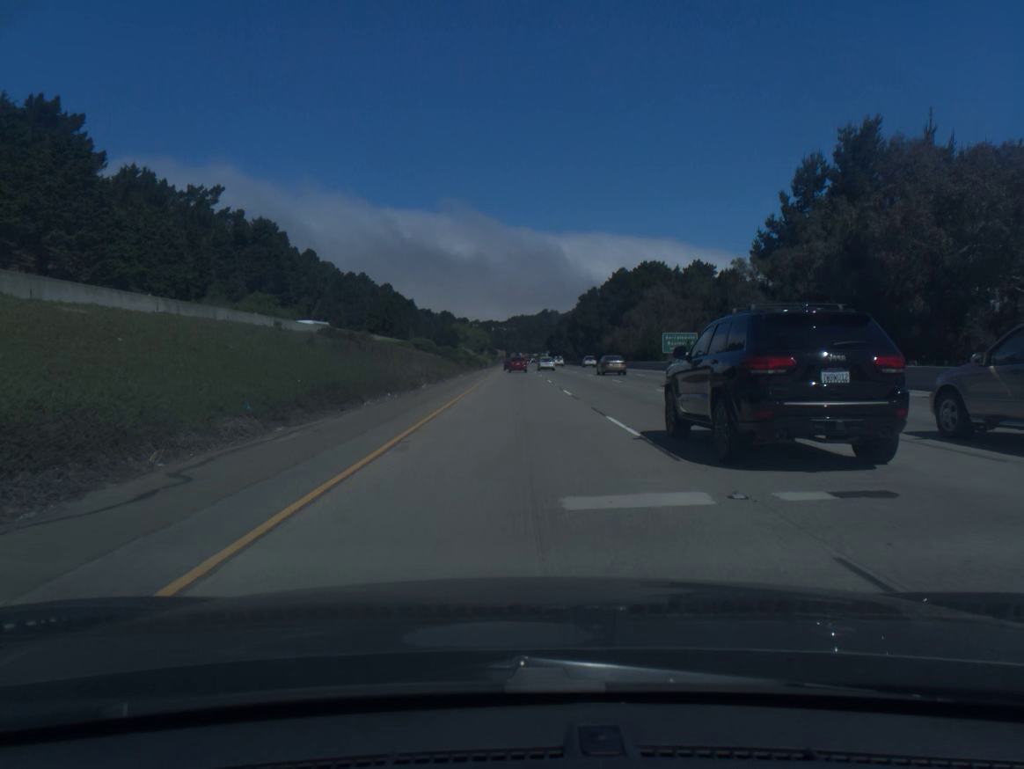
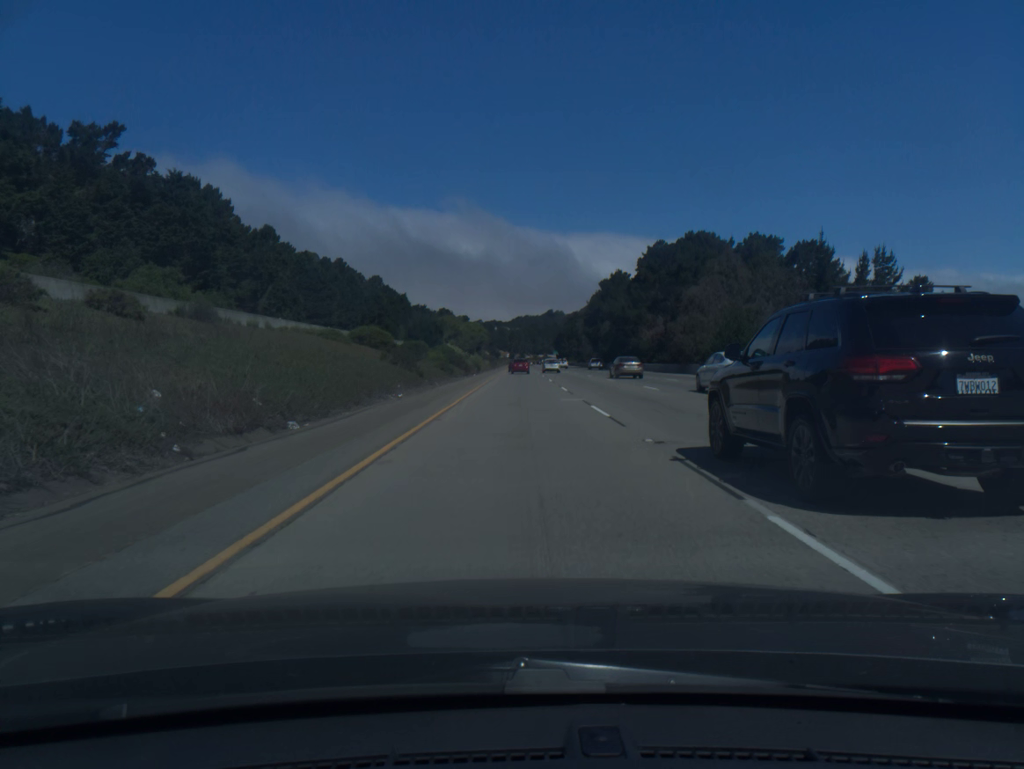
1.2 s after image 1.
(-0.1, +39.3) m; 0°
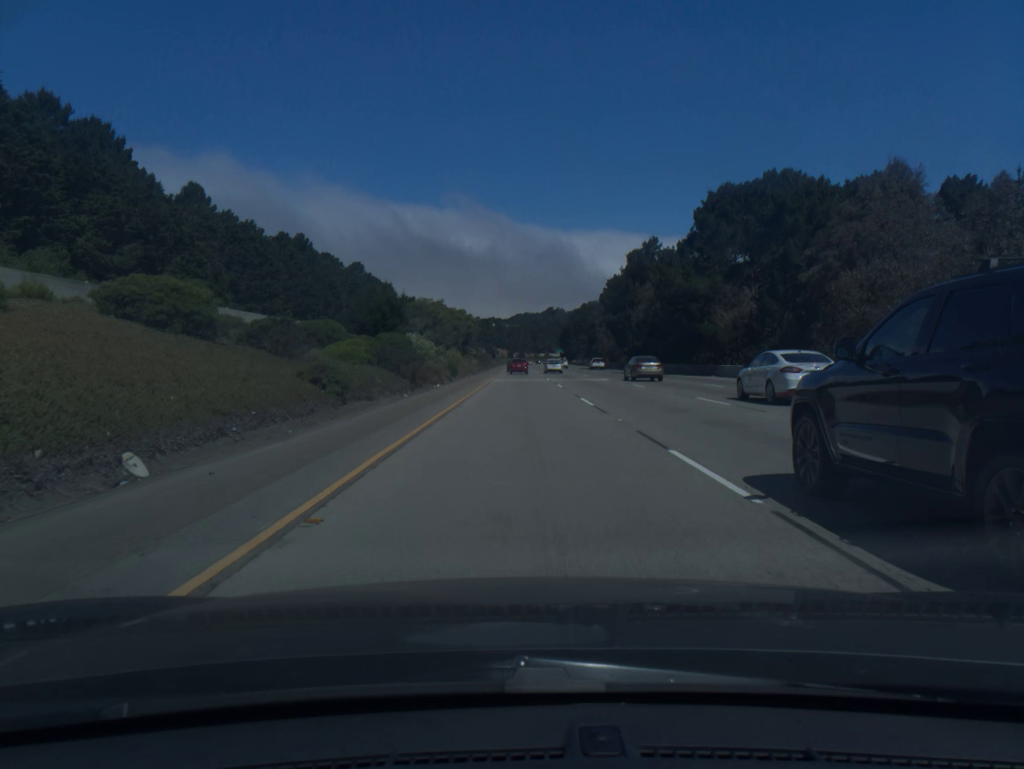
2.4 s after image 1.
(0.0, +39.4) m; 0°
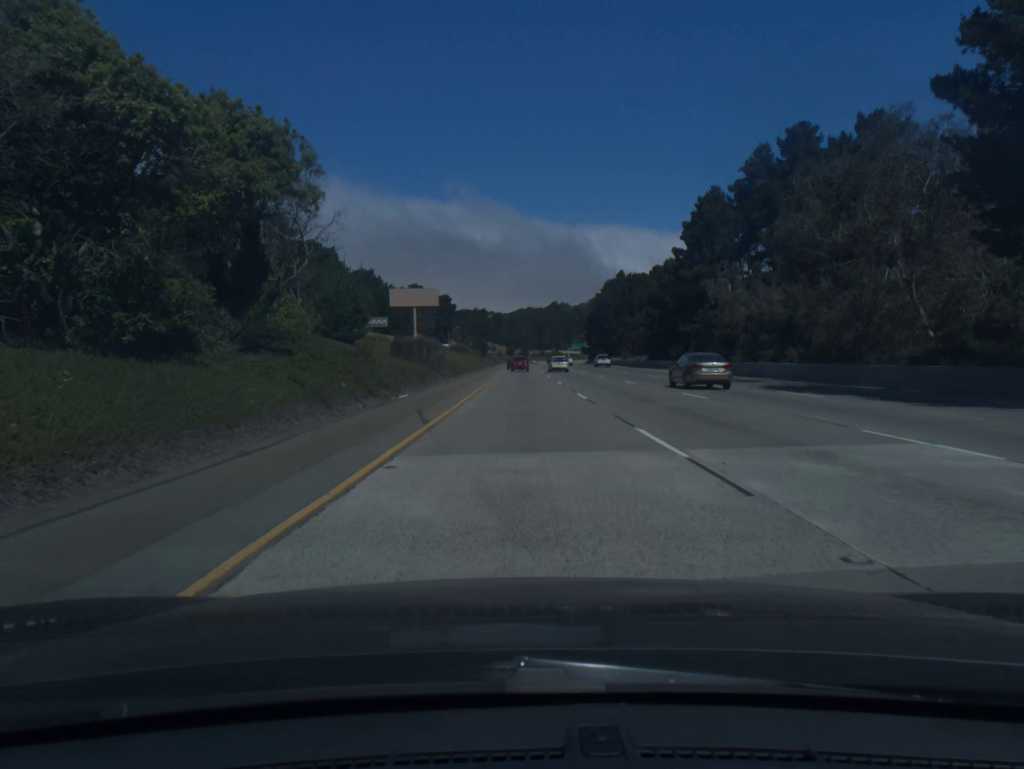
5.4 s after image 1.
(+0.2, +99.1) m; 0°
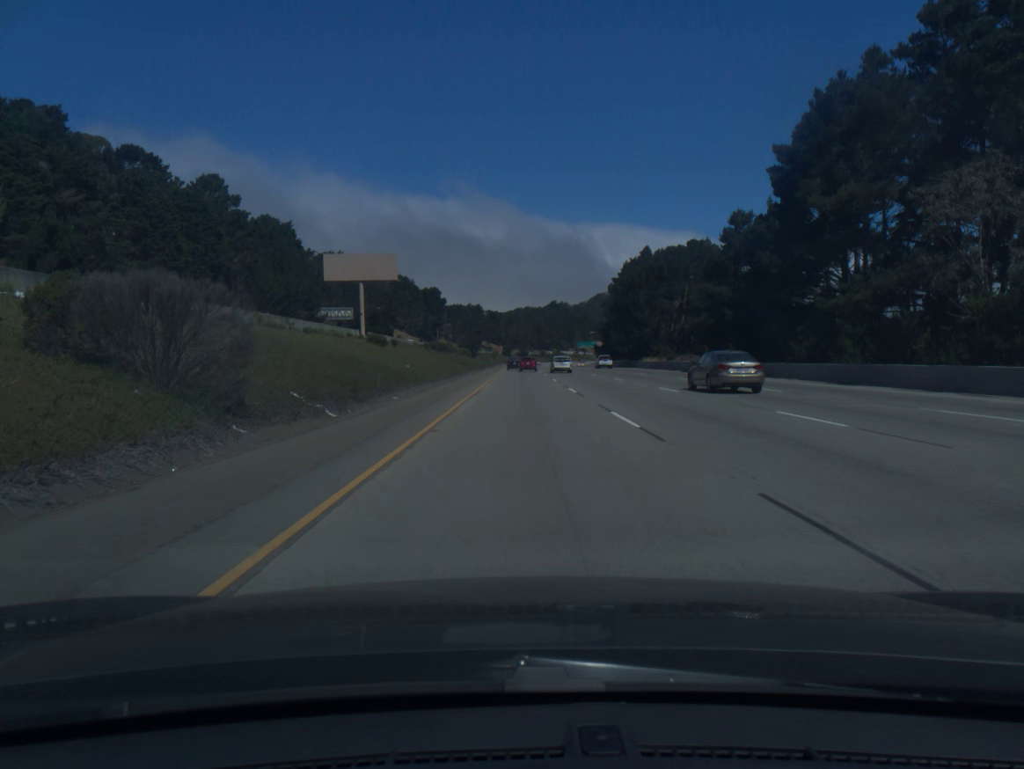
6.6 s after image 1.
(0.0, +39.6) m; 0°
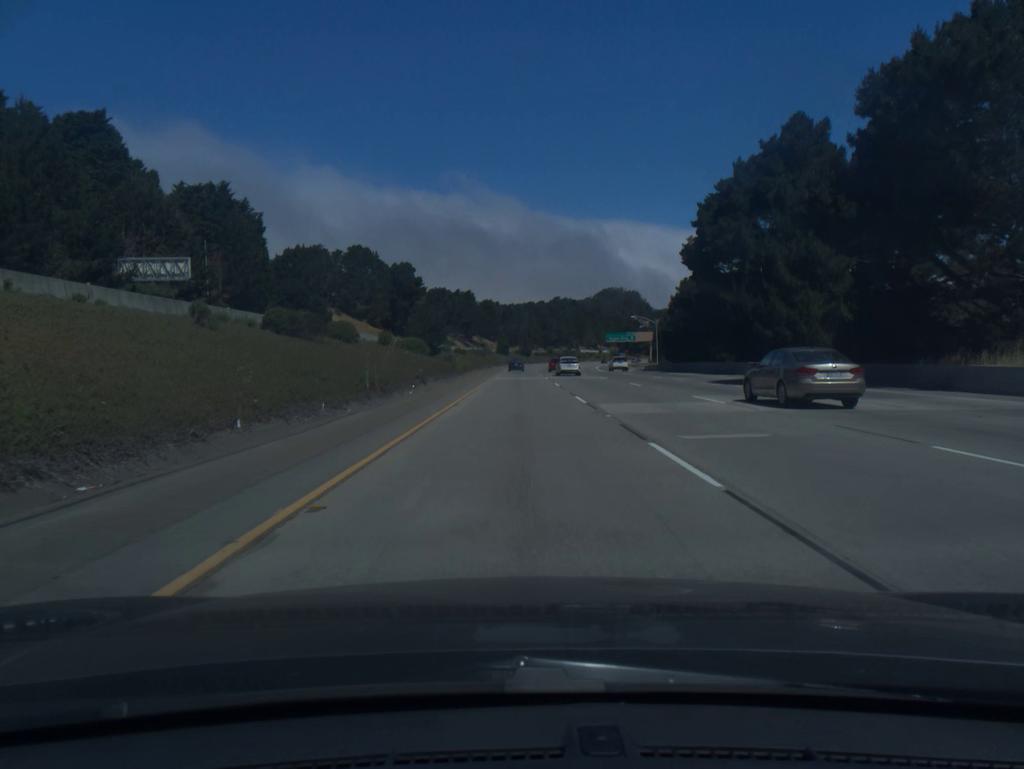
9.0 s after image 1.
(+0.3, +79.7) m; 0°
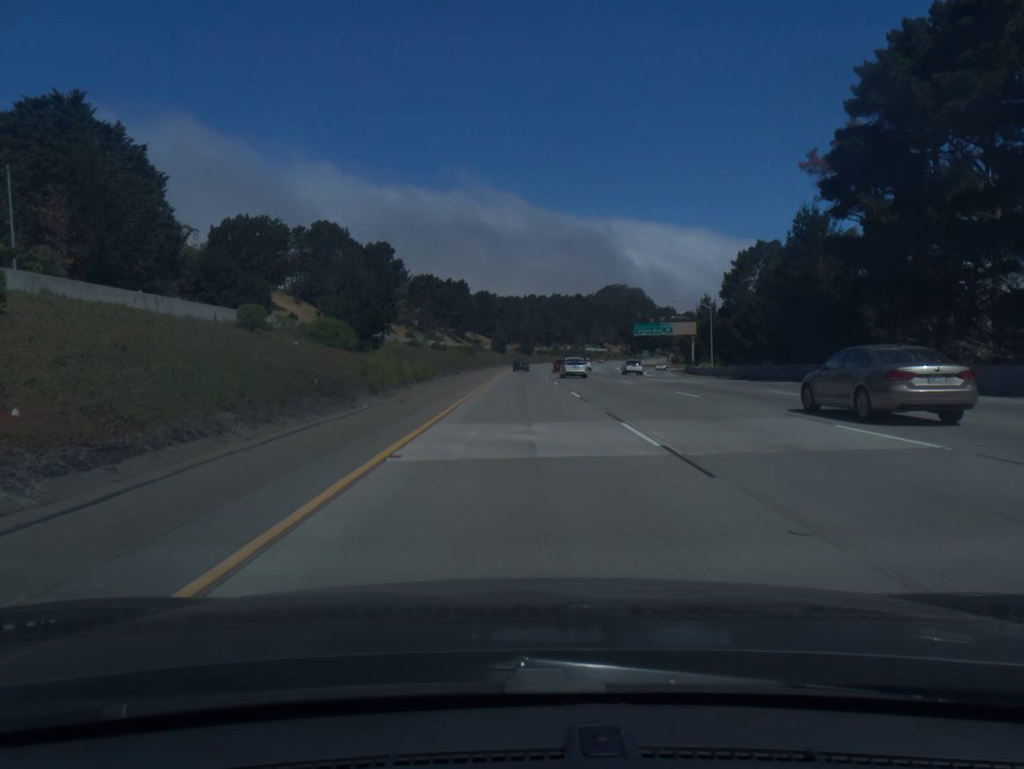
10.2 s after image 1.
(0.0, +40.2) m; 0°
